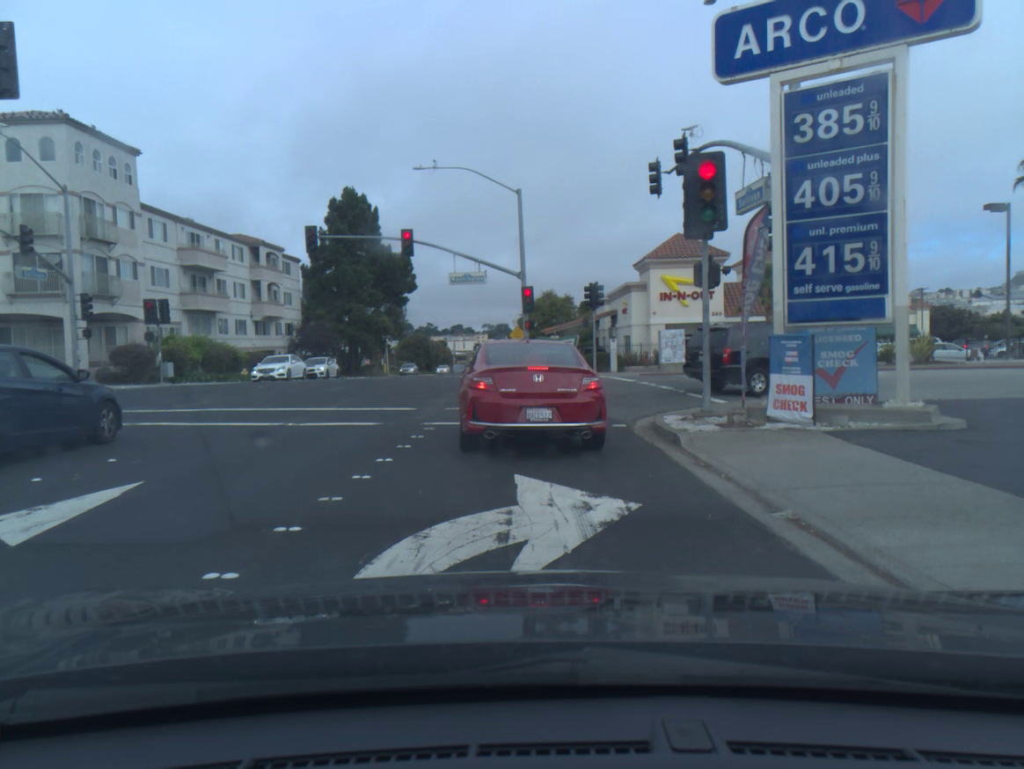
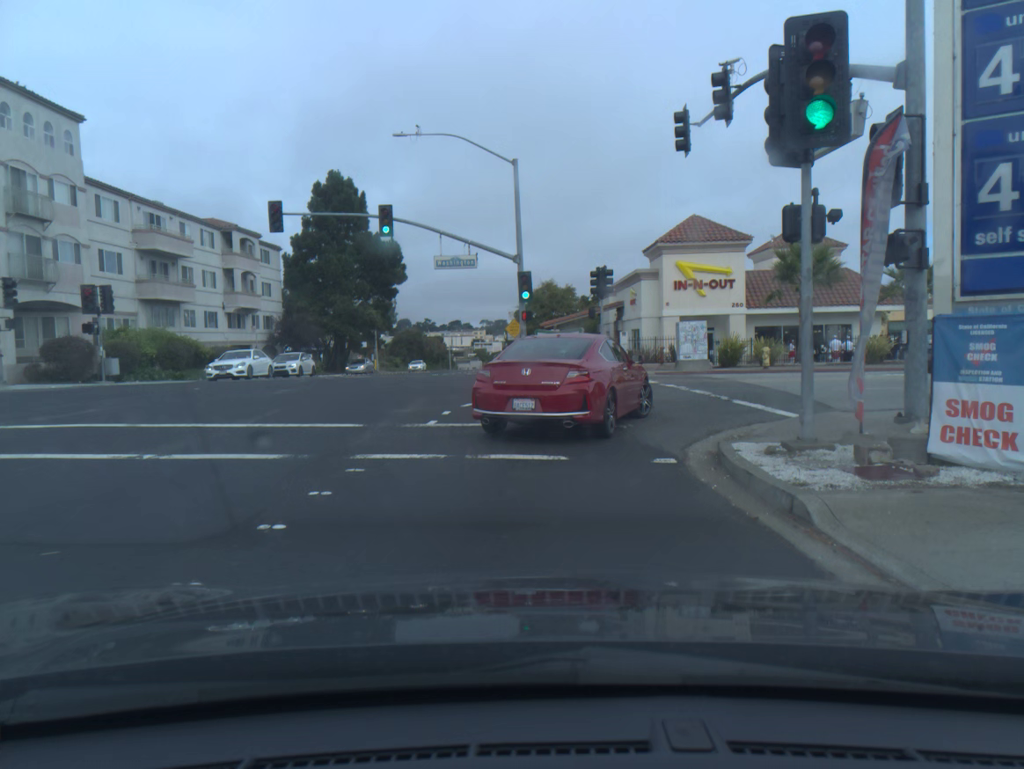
(0.0, +5.1) m; +1°
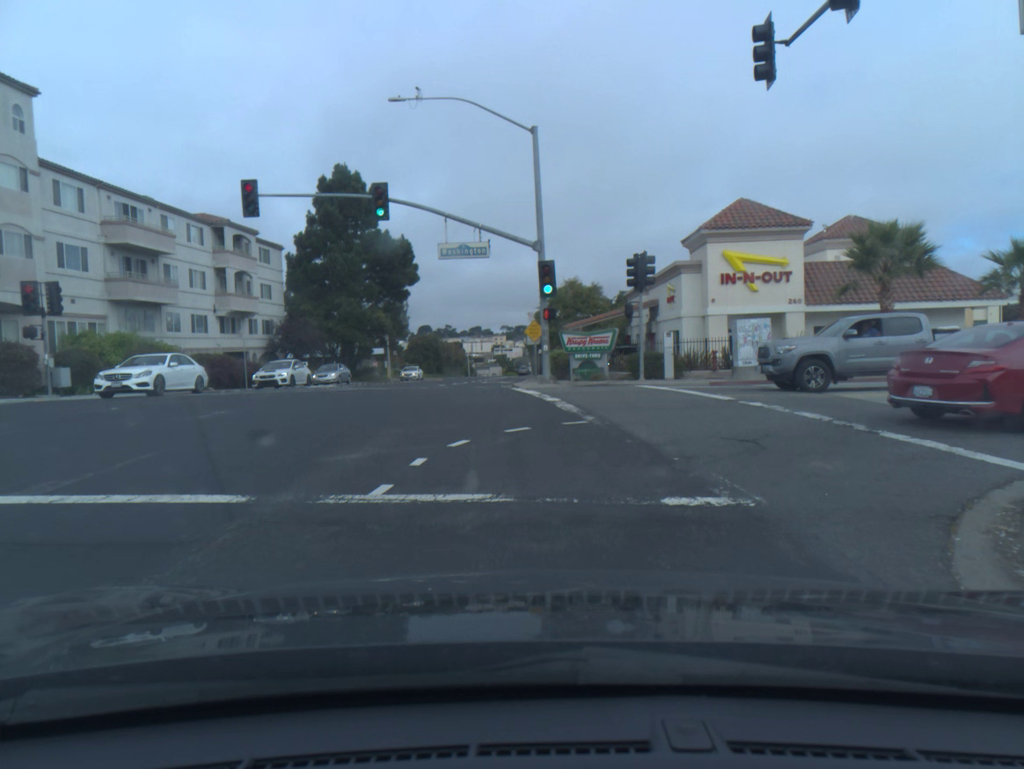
(-0.1, +5.8) m; -1°
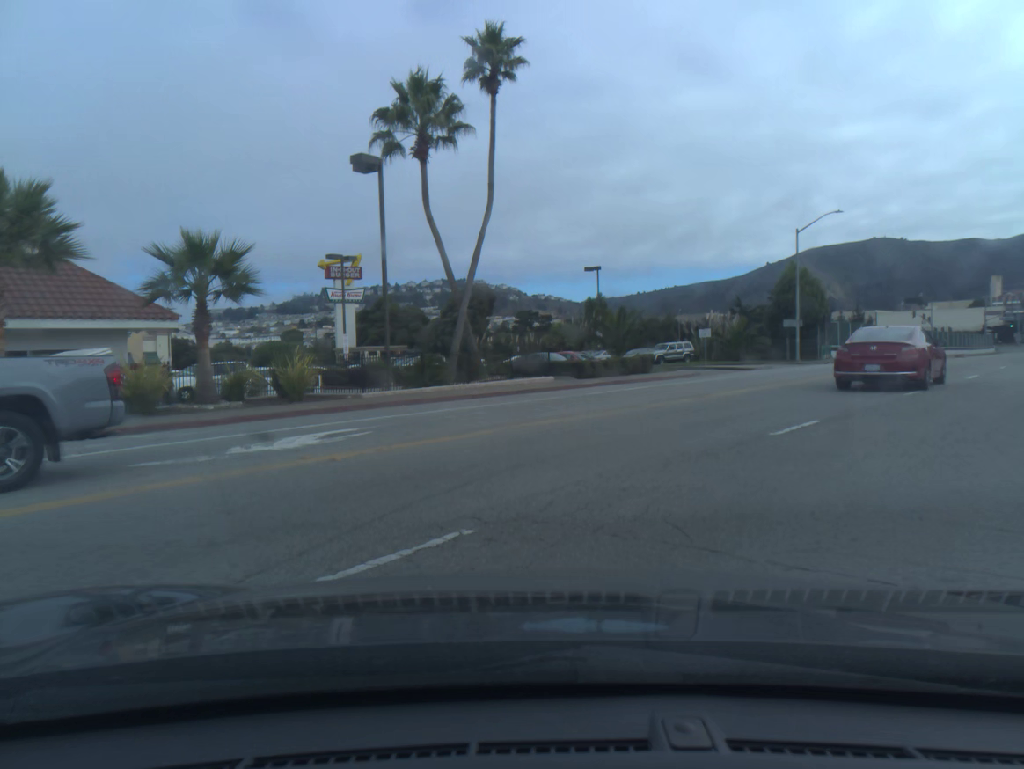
(+5.2, +9.6) m; +64°
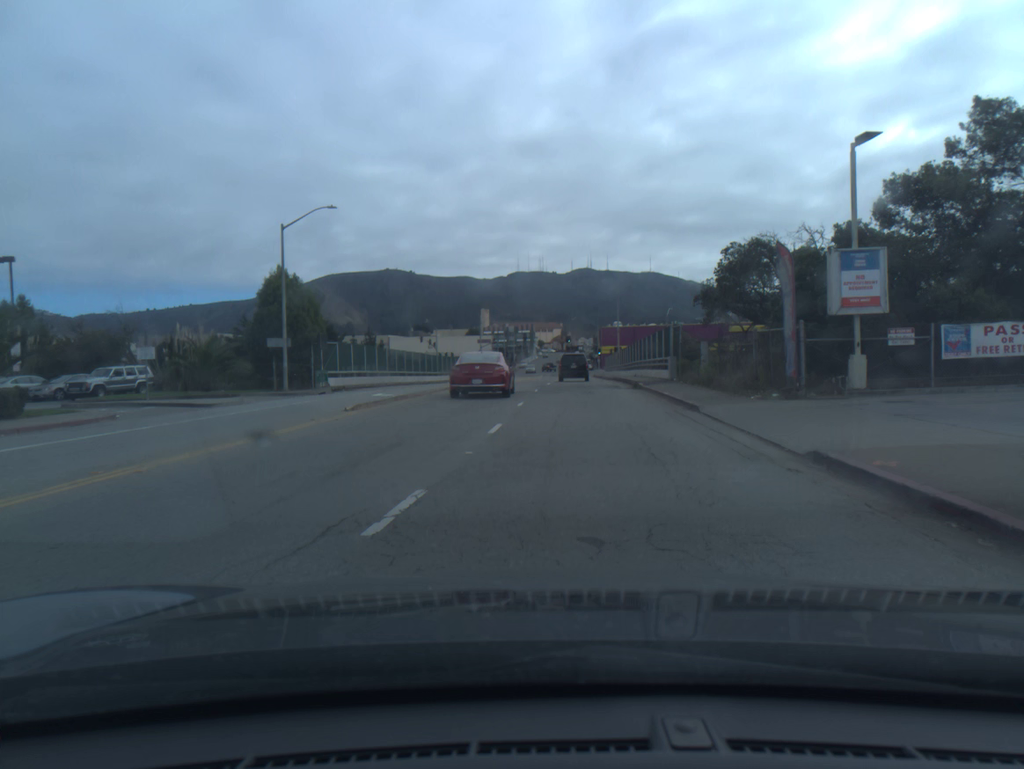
(+3.1, +11.2) m; +24°
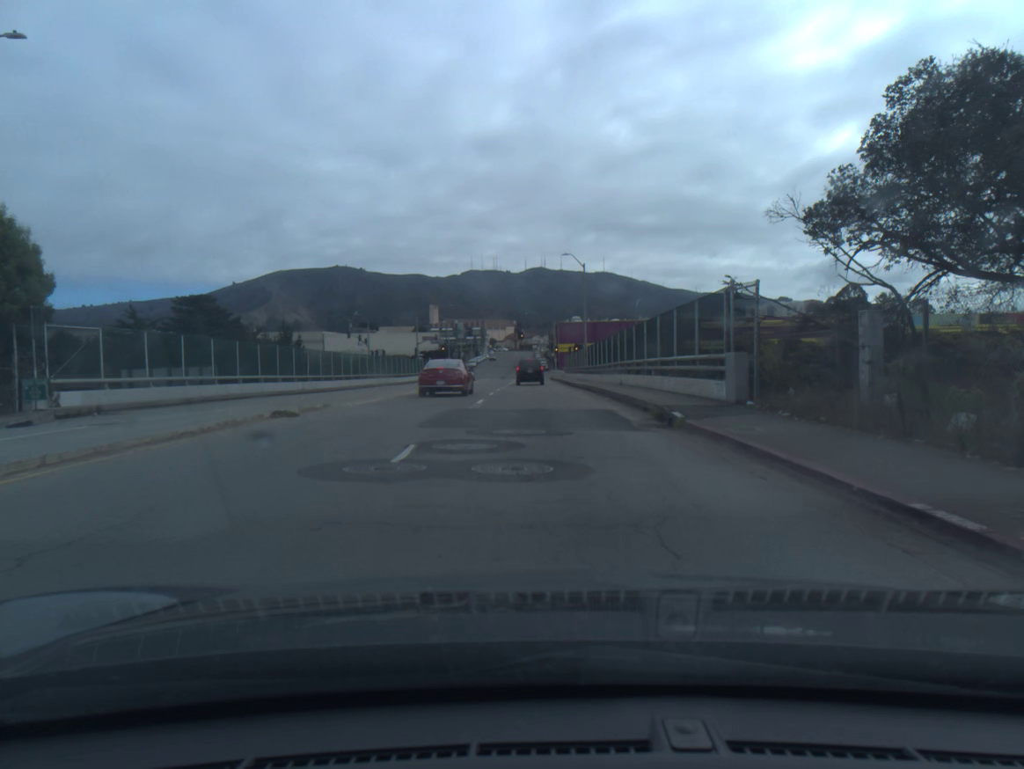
(+0.7, +19.9) m; +2°
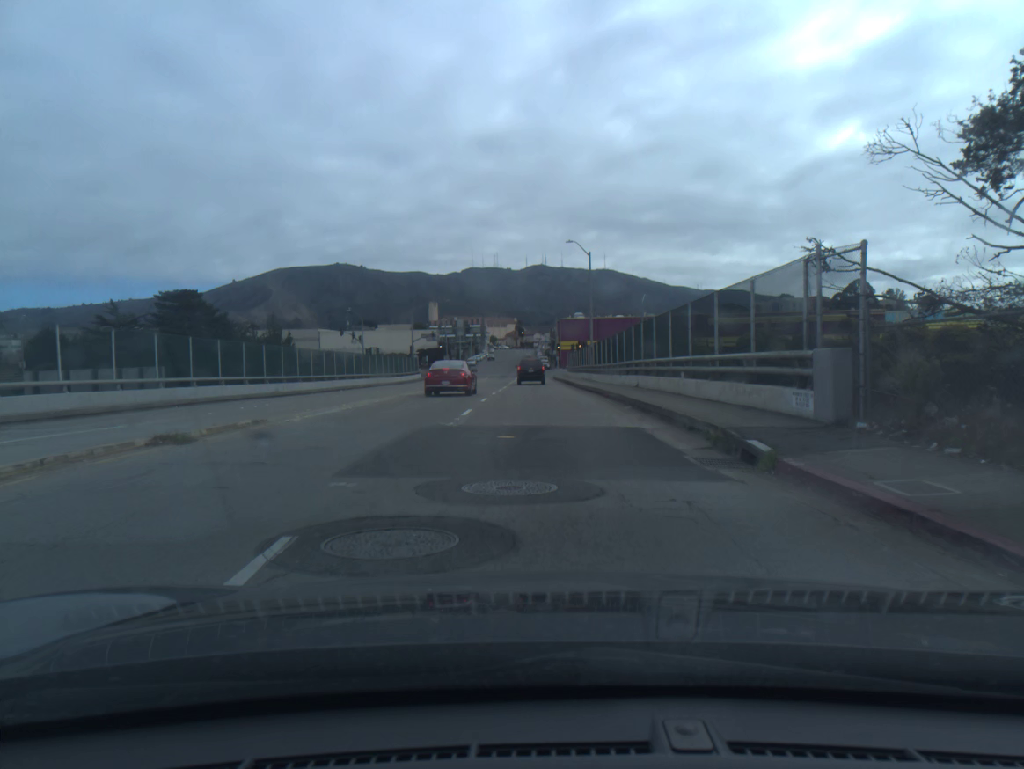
(0.0, +5.3) m; 0°
